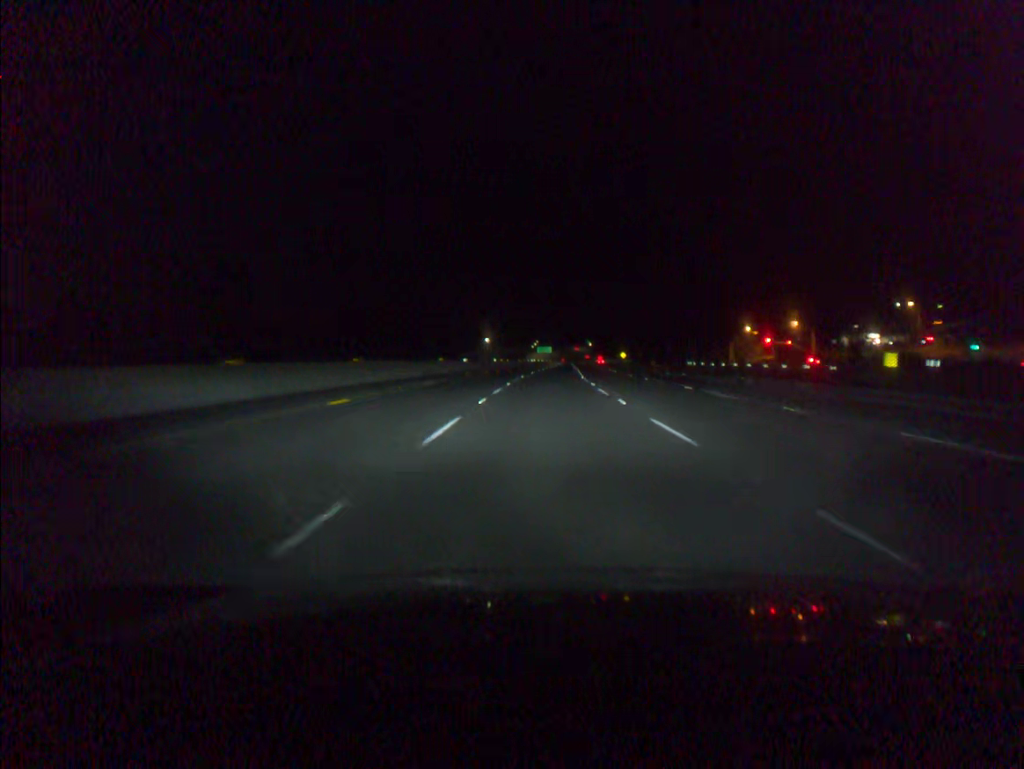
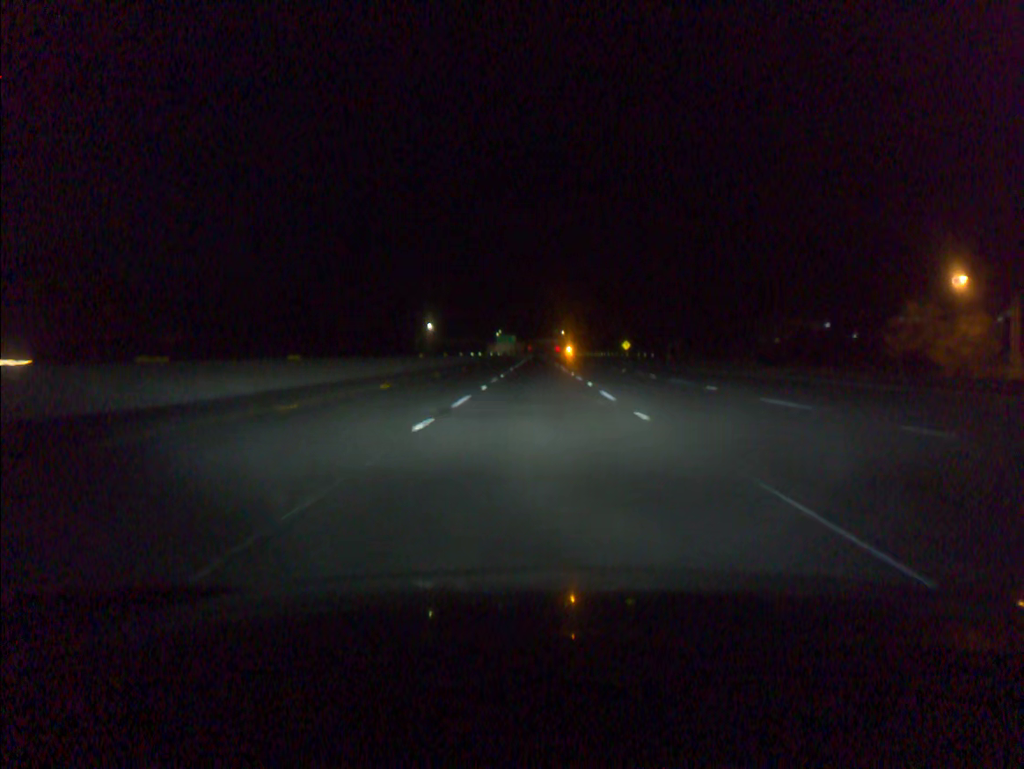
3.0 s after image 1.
(+2.6, +94.9) m; +3°
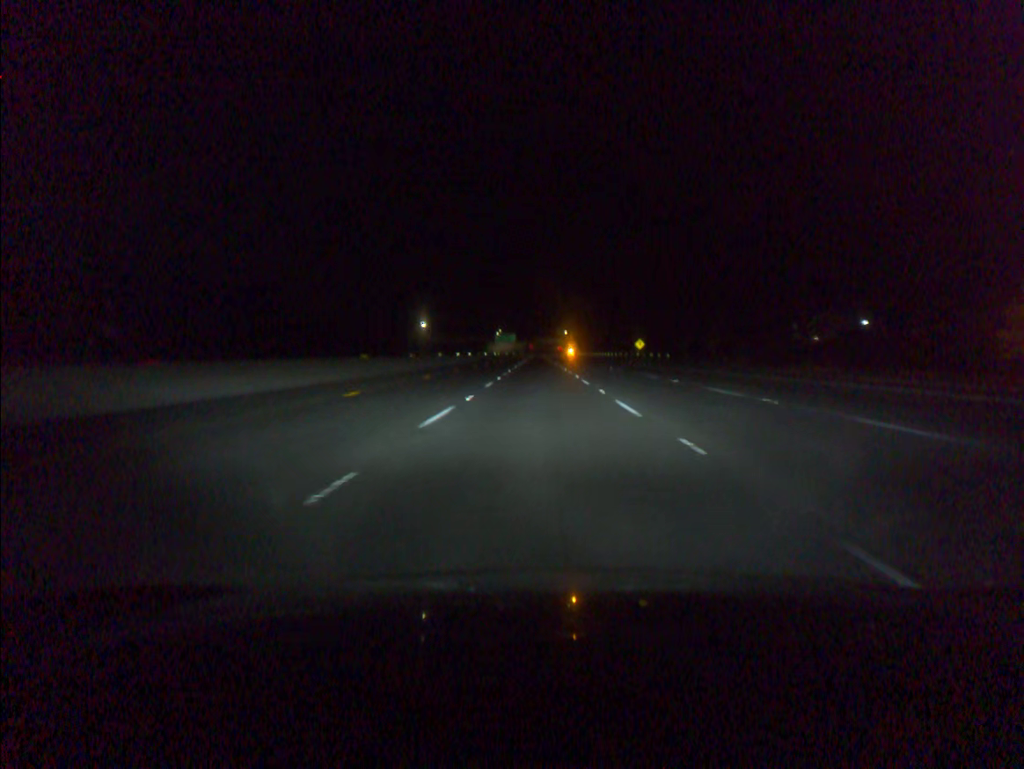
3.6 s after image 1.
(0.0, +18.9) m; 0°
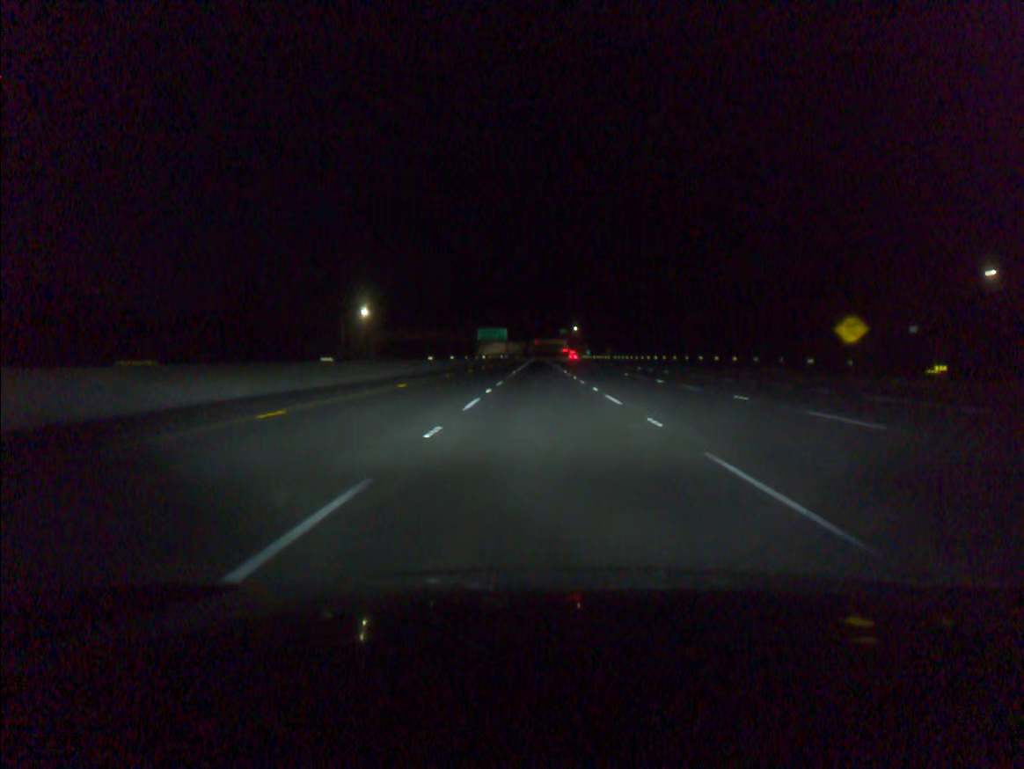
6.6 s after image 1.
(-0.3, +95.1) m; 0°
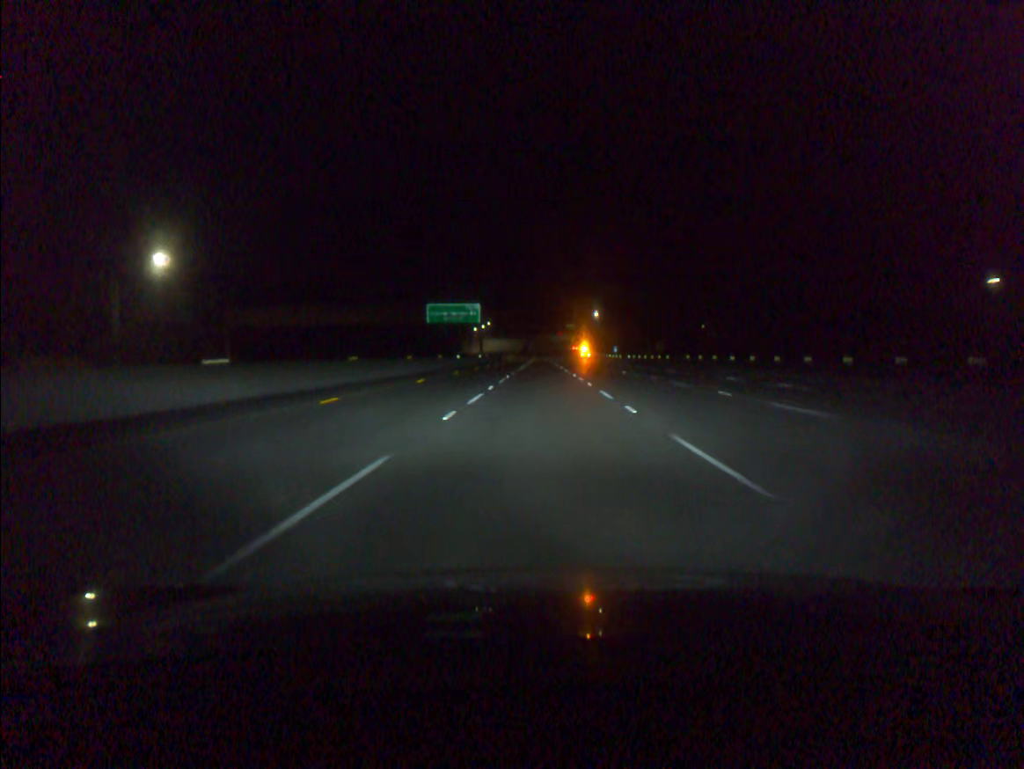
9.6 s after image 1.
(0.0, +97.8) m; 0°
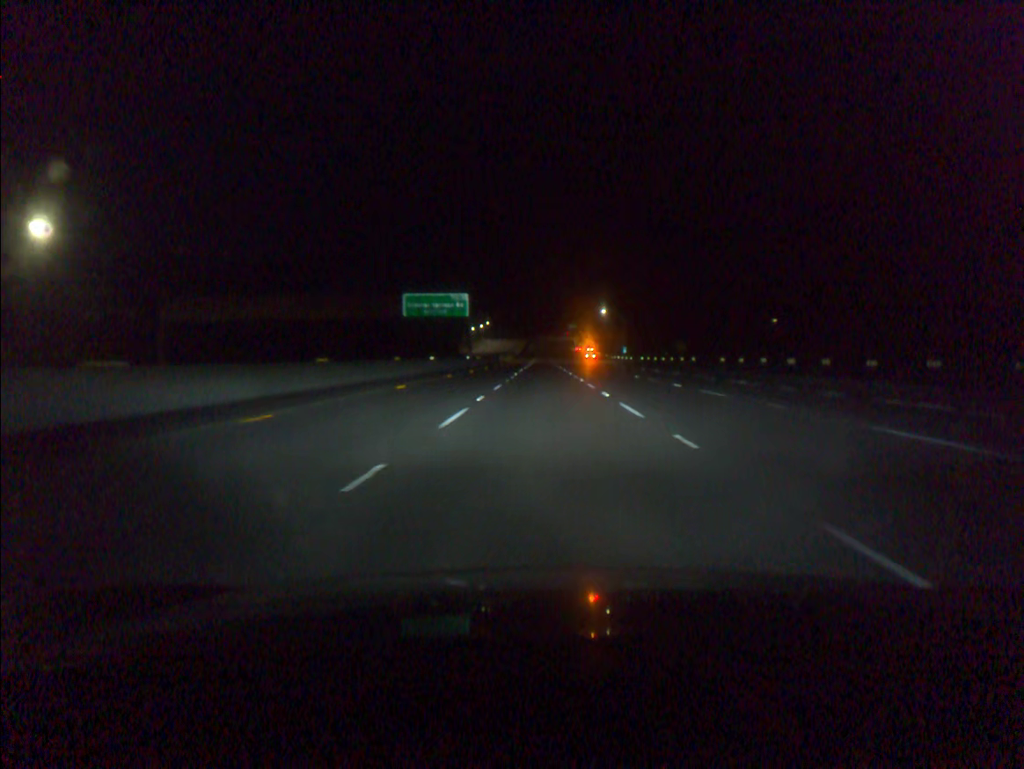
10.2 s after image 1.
(0.0, +19.9) m; 0°
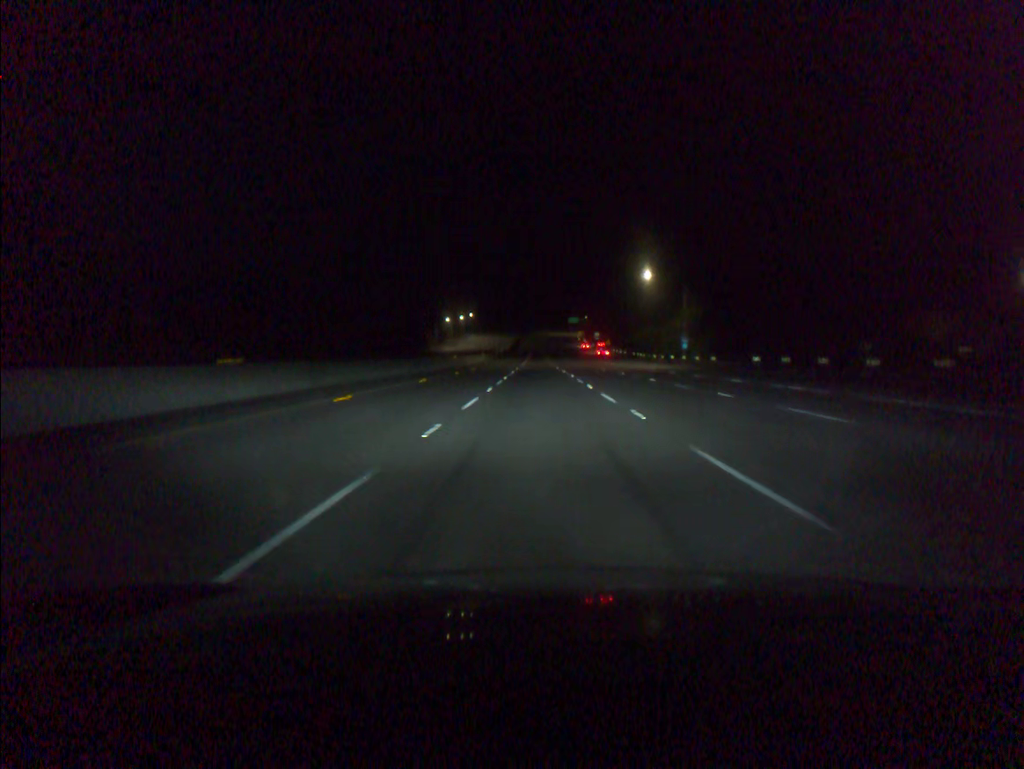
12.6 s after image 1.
(+0.2, +80.9) m; 0°
